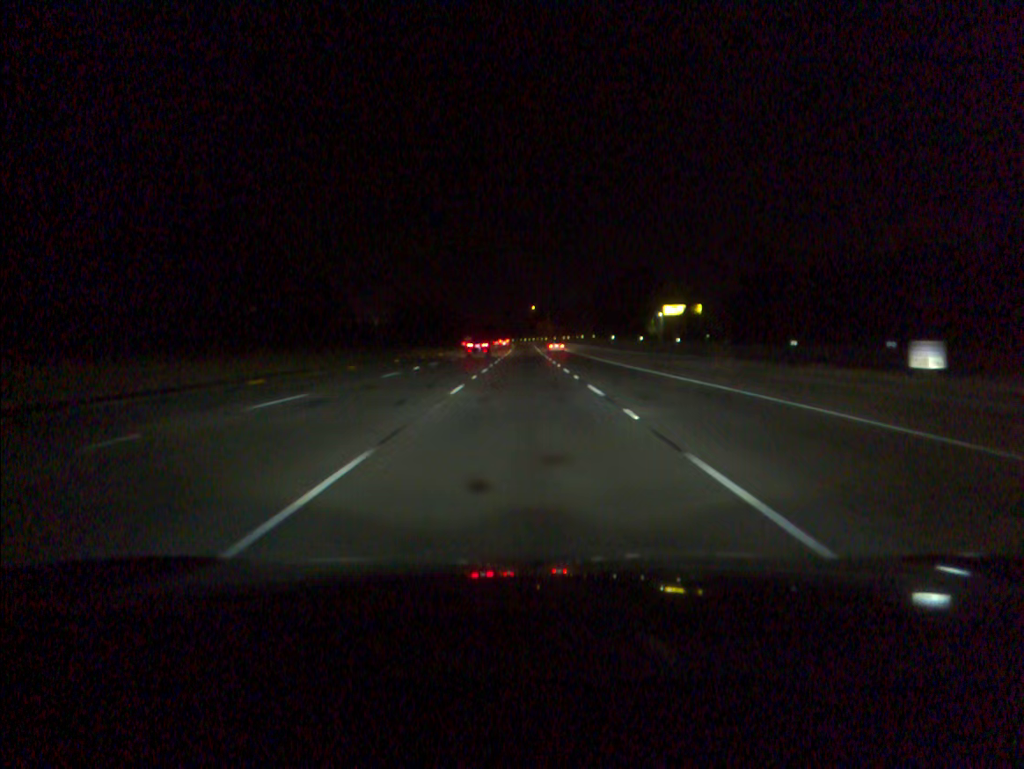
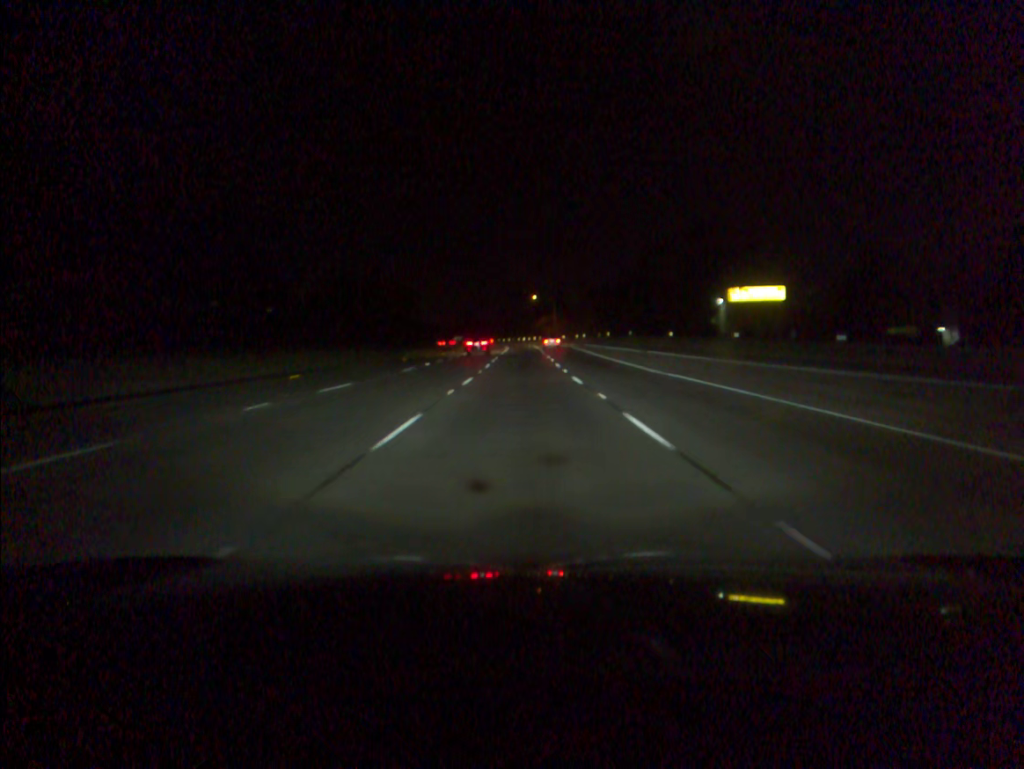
(+0.1, +53.1) m; 0°
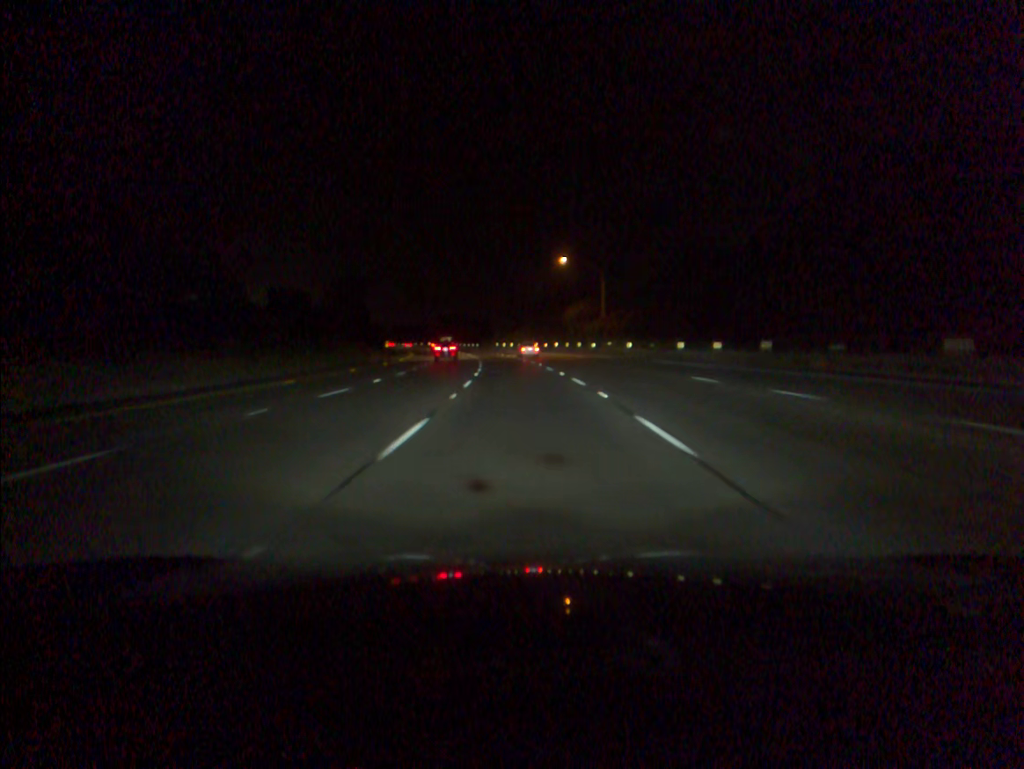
(-0.3, +88.3) m; -1°
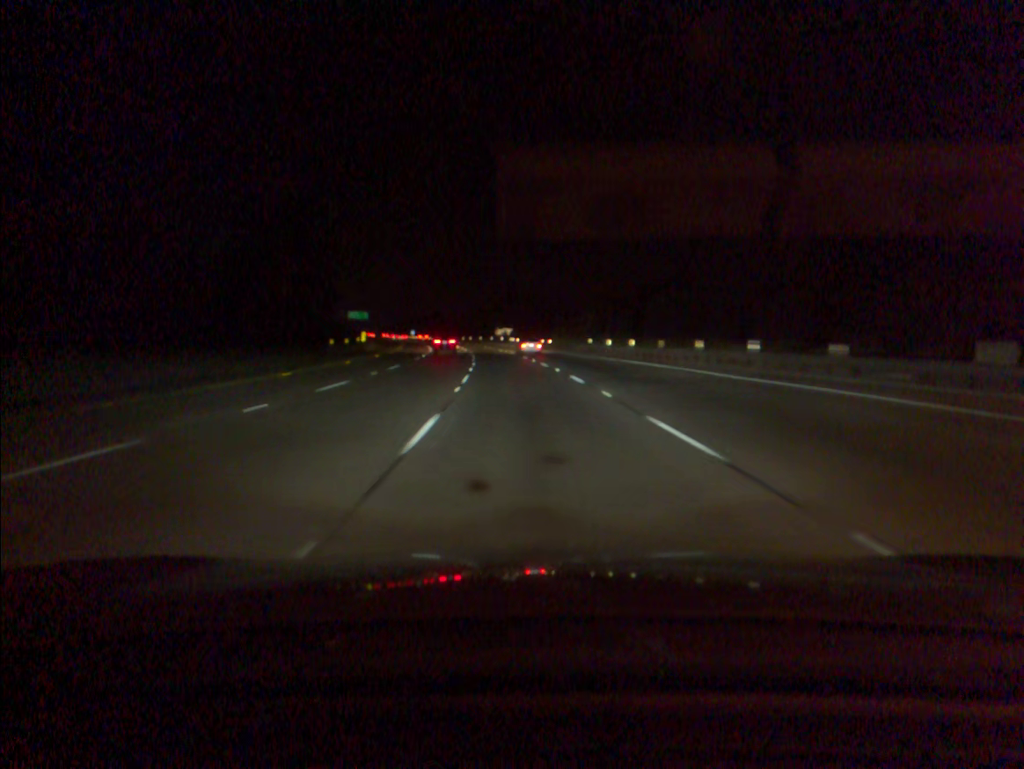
(-4.3, +87.7) m; -6°
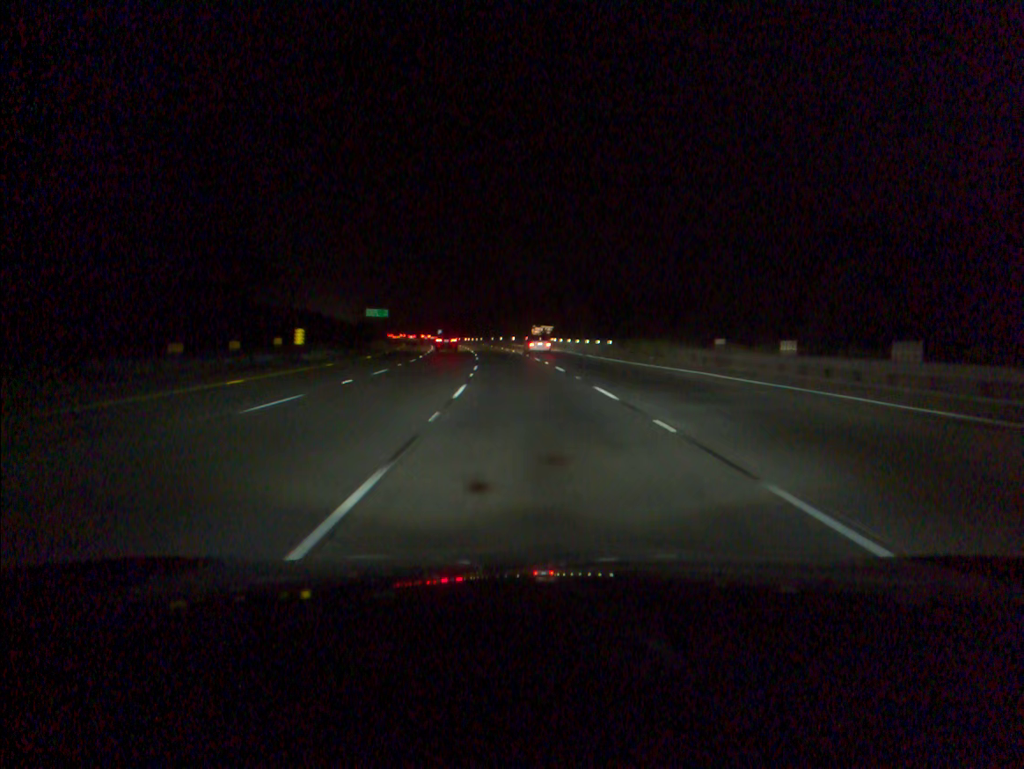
(-0.9, +35.4) m; -3°
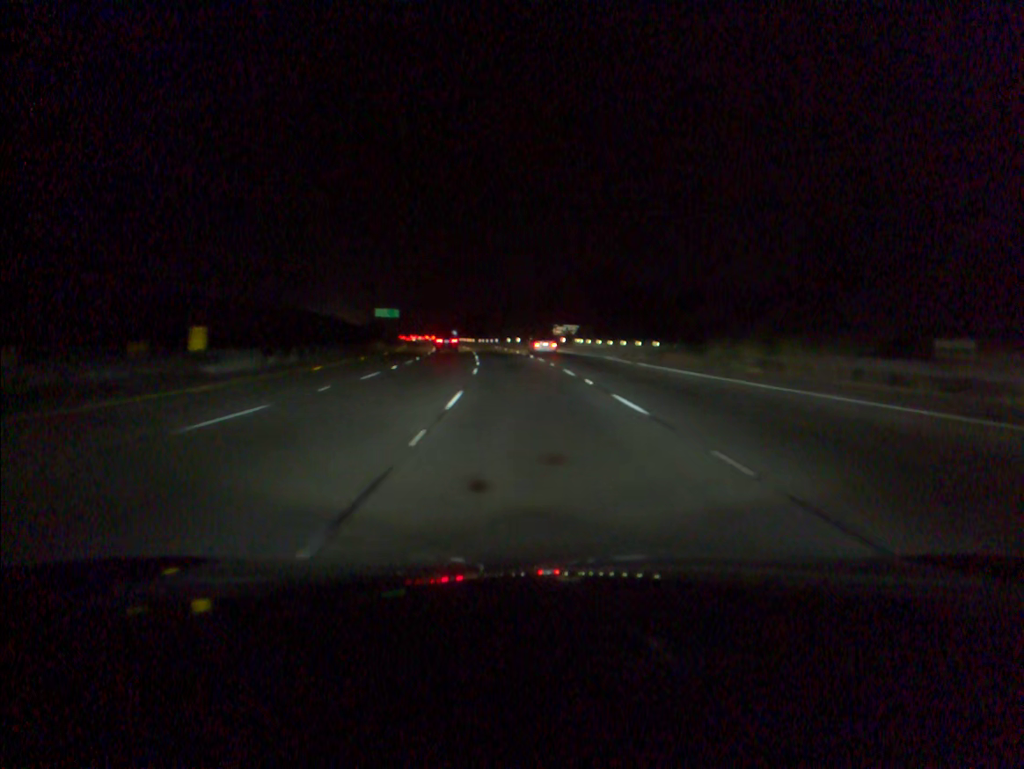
(-0.2, +17.8) m; -1°
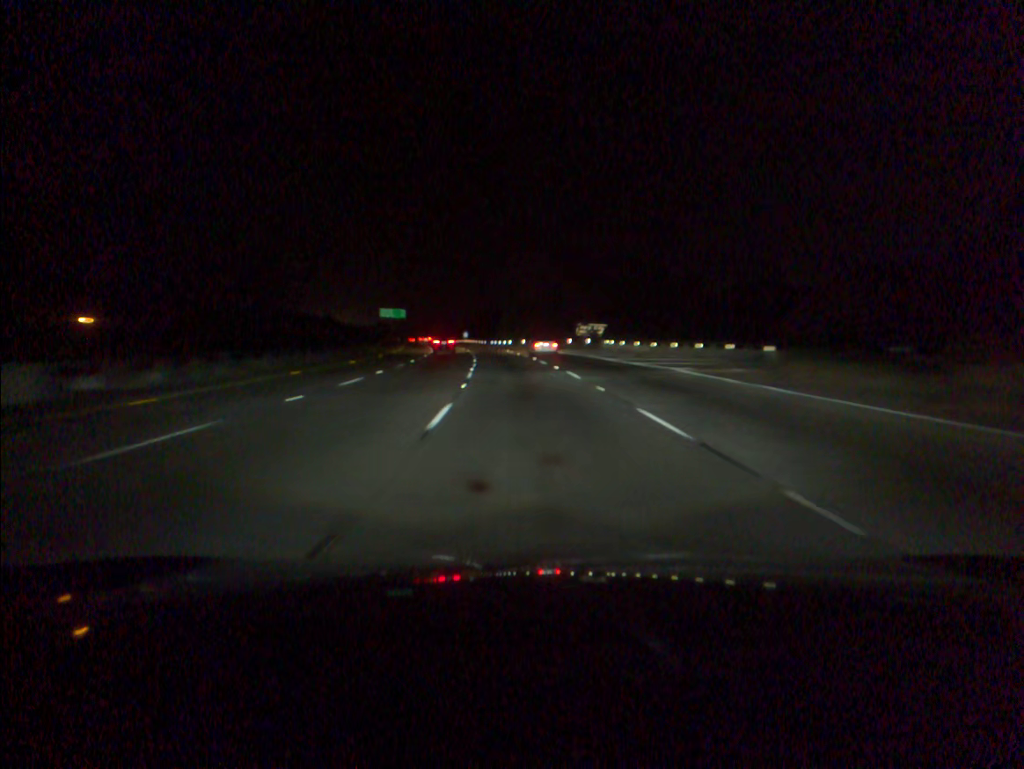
(-0.2, +17.7) m; -1°
